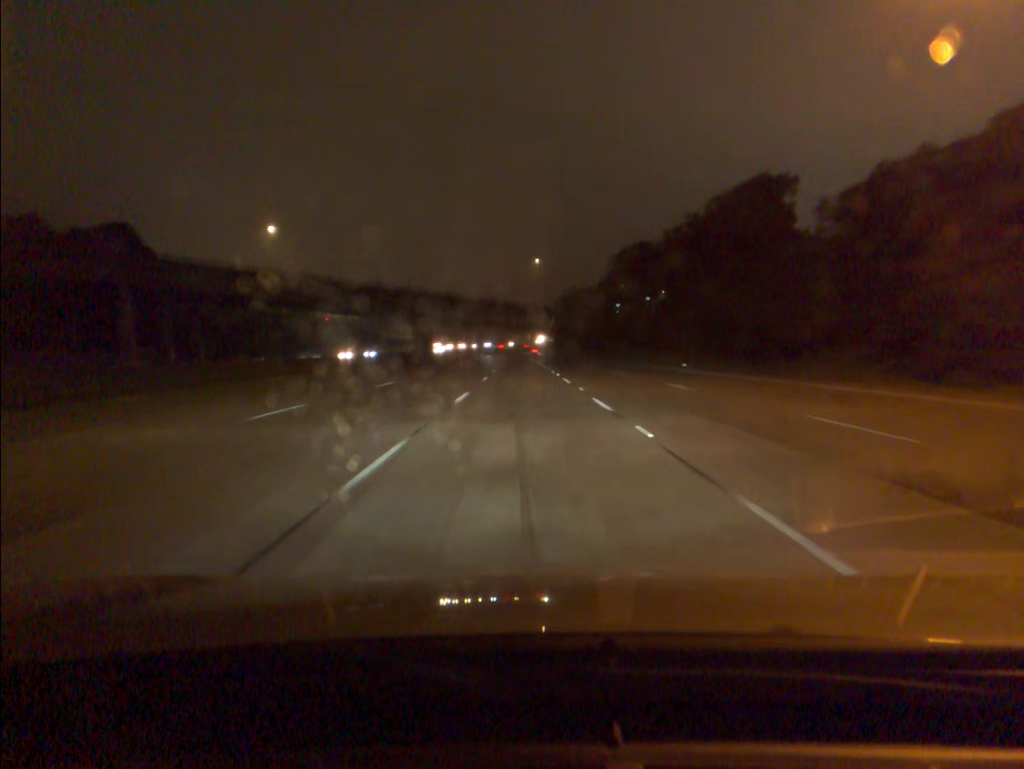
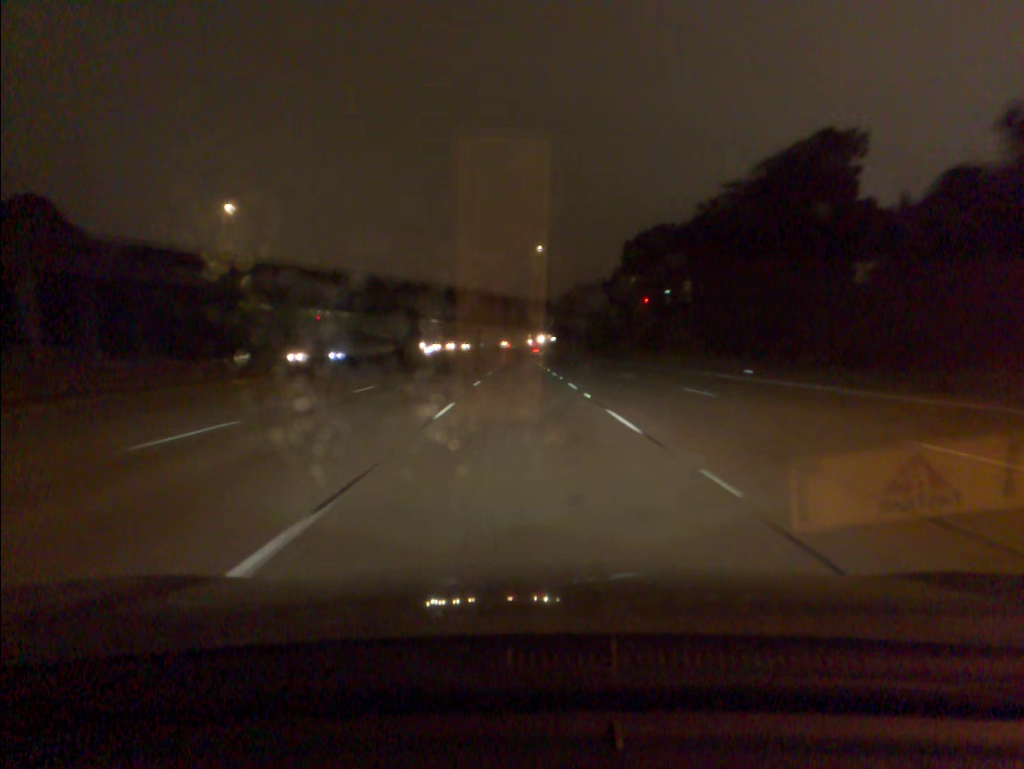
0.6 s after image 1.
(0.0, +18.6) m; 0°
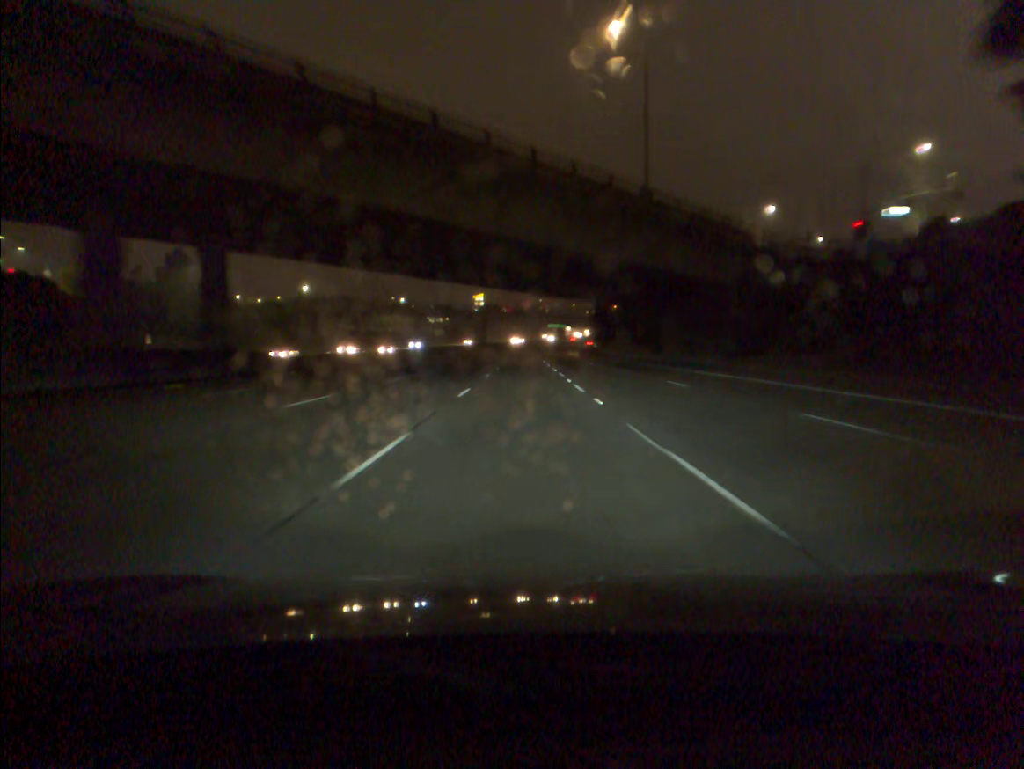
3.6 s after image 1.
(-0.8, +93.0) m; -2°
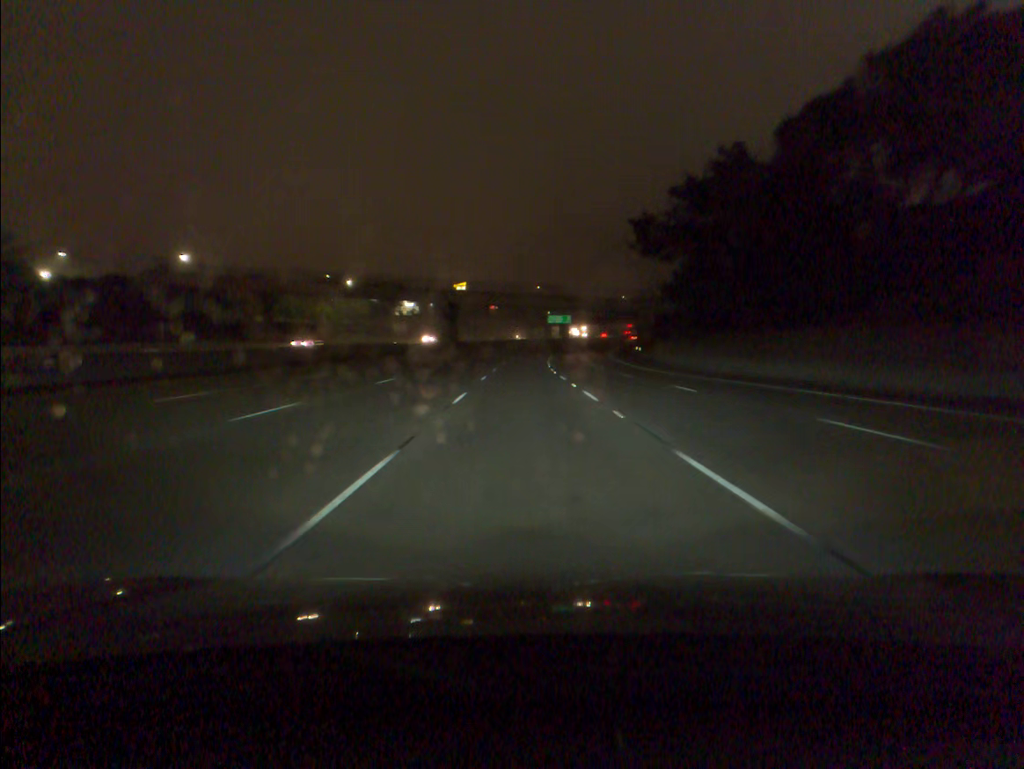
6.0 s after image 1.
(0.0, +73.6) m; 0°
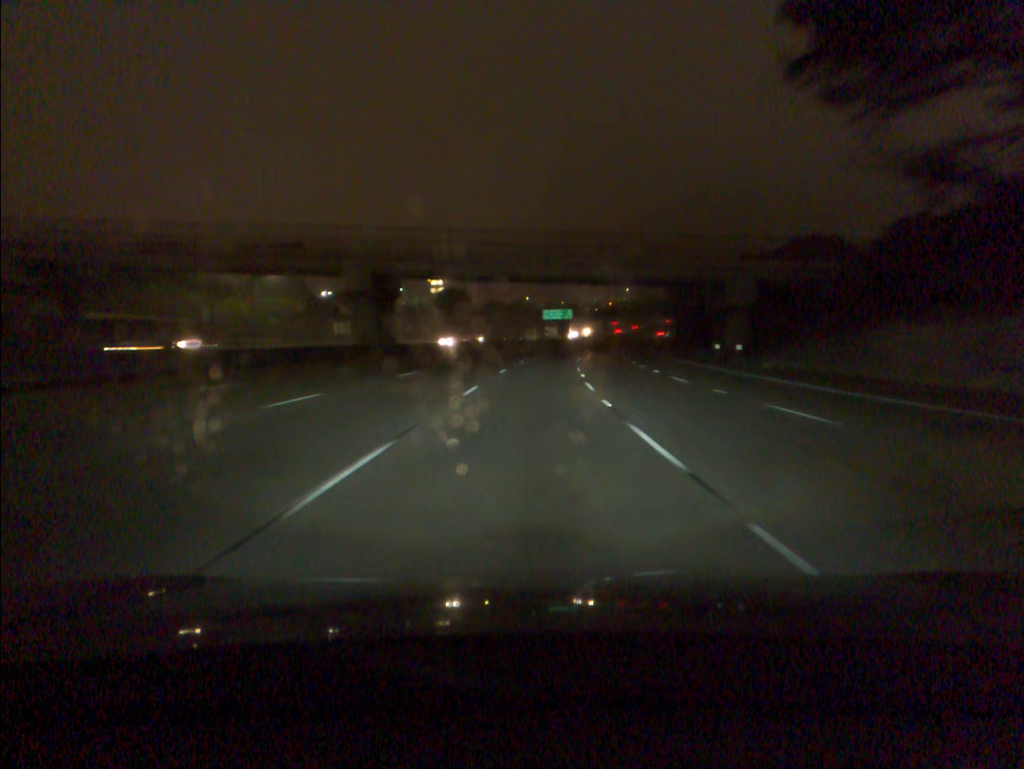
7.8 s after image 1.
(+0.2, +55.2) m; +1°
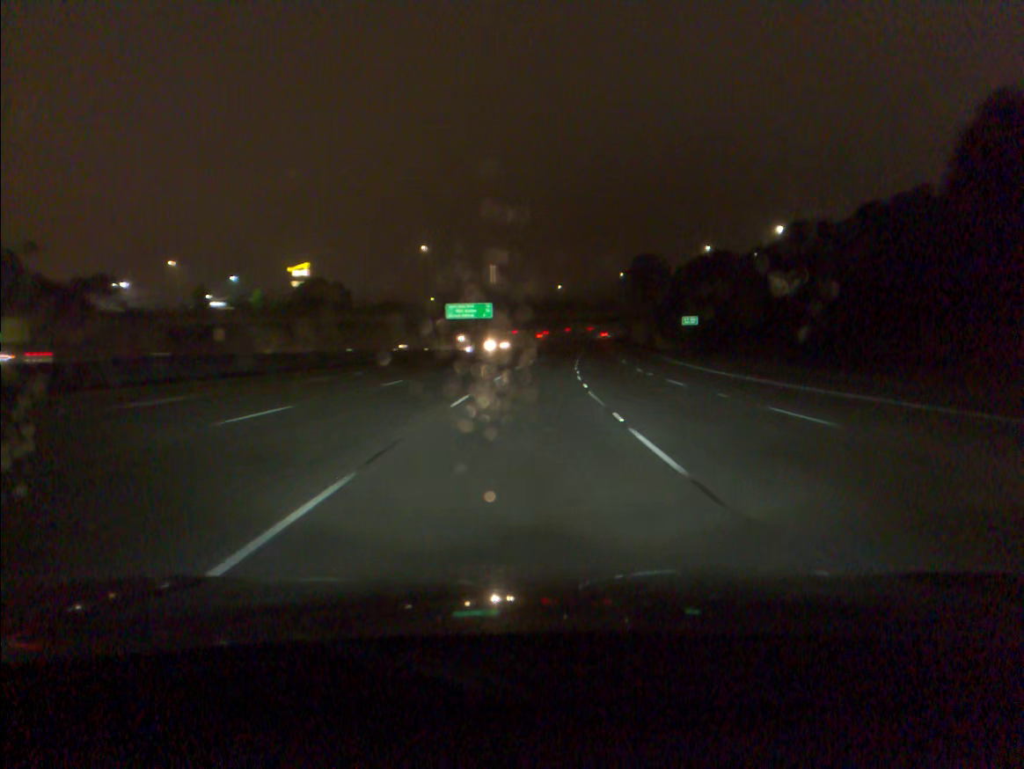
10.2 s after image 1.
(+3.6, +73.5) m; +6°
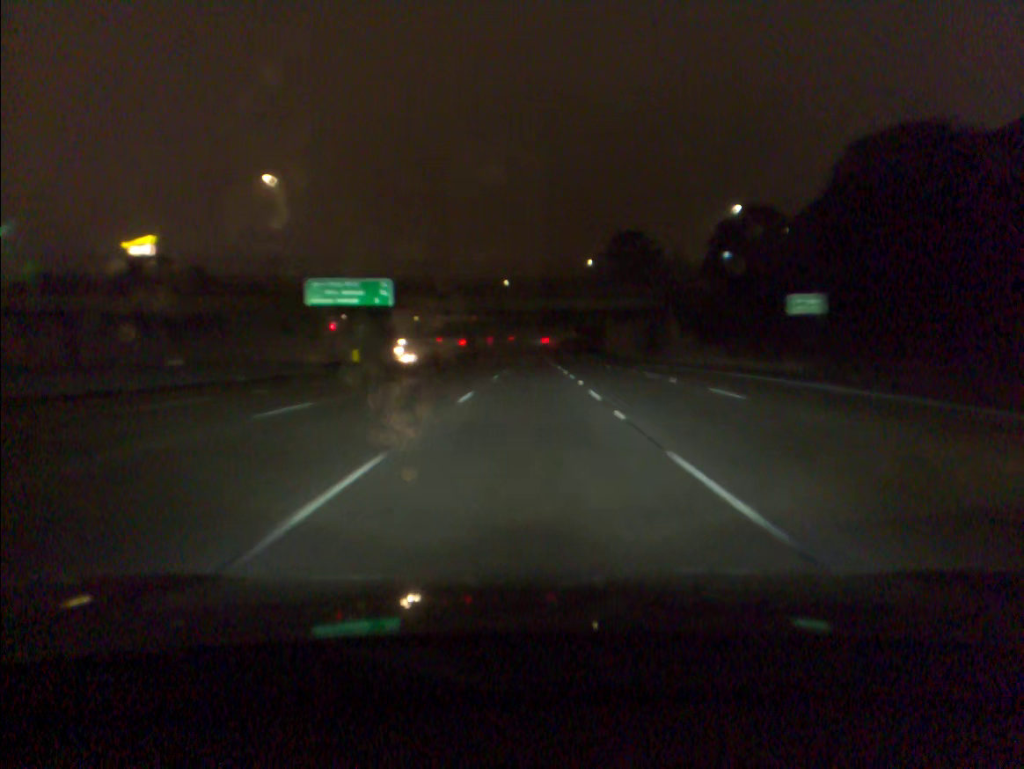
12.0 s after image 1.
(+2.0, +55.5) m; +4°
